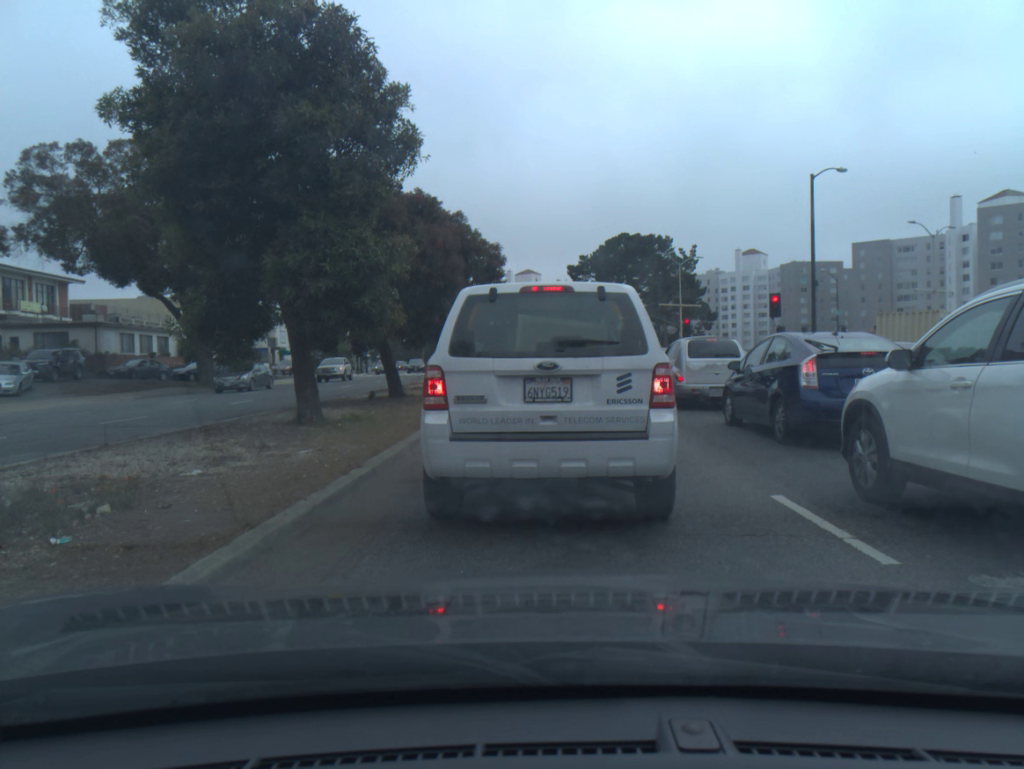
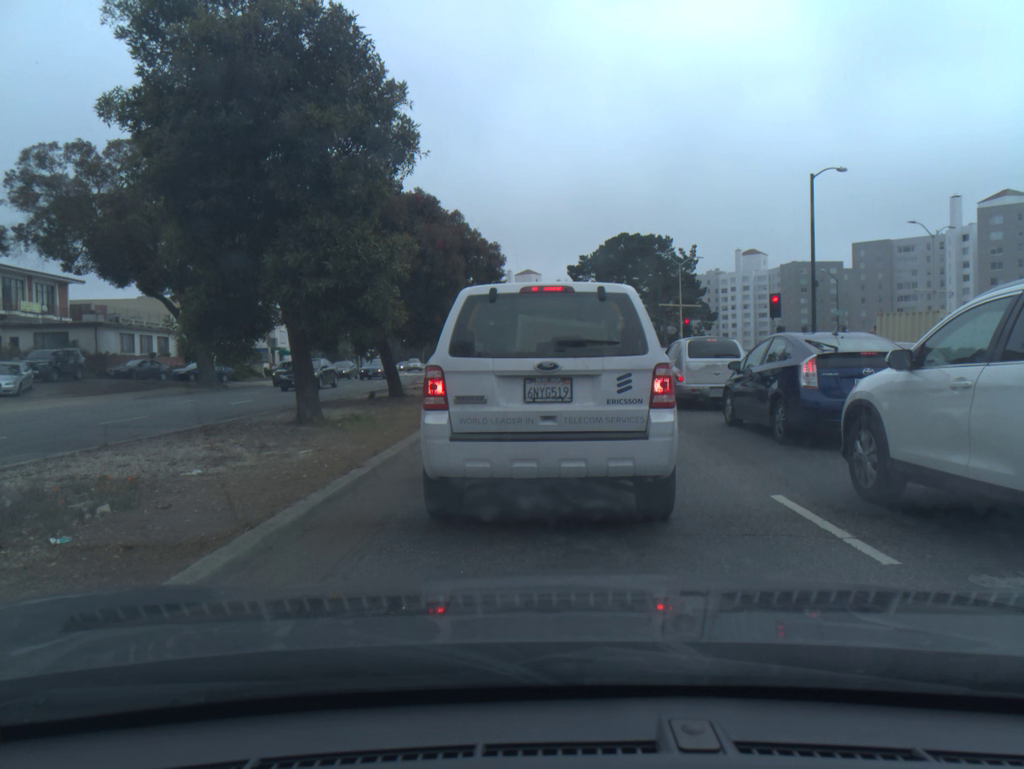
(0.0, 0.0) m; 0°
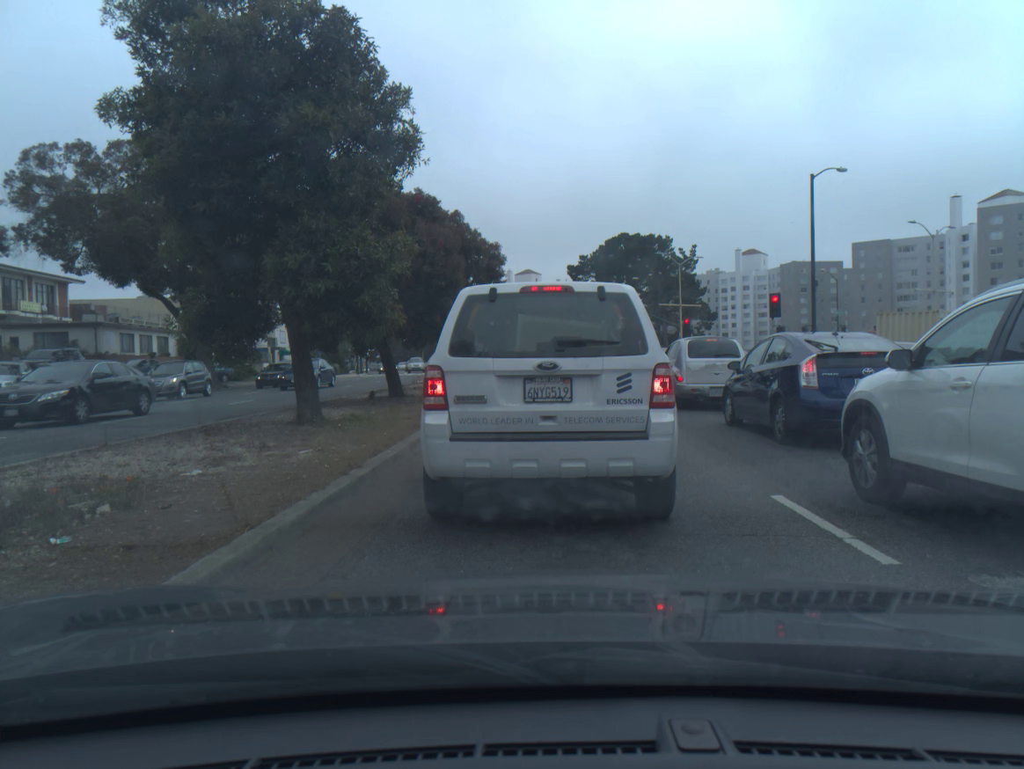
(0.0, 0.0) m; 0°
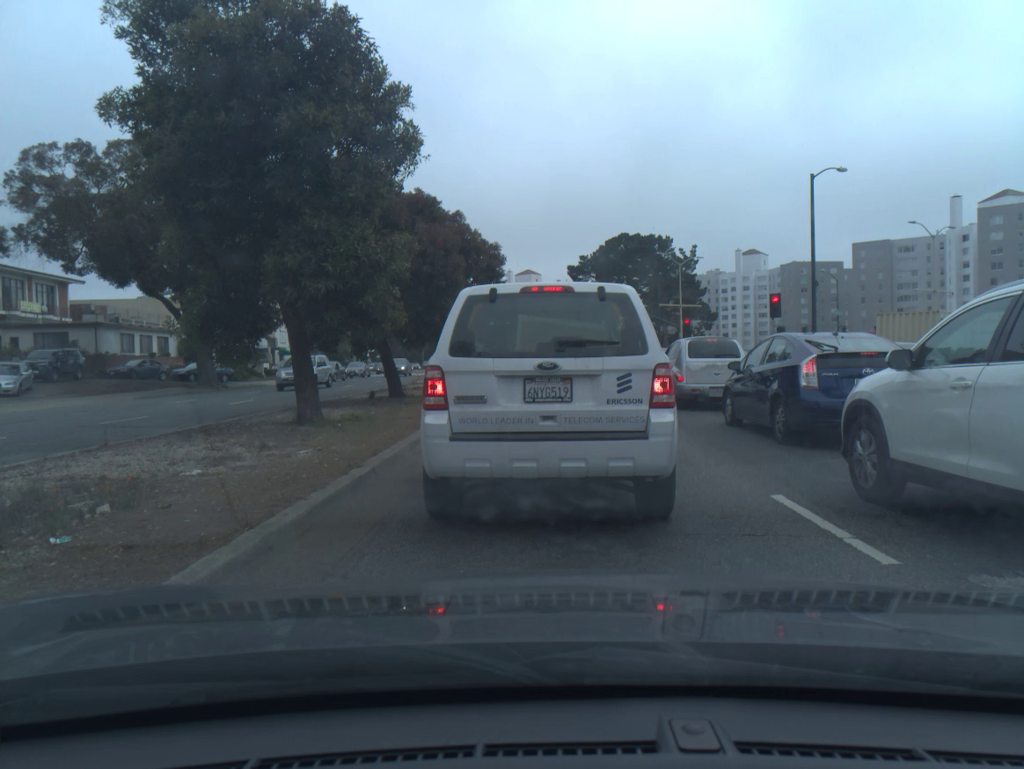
(0.0, 0.0) m; 0°
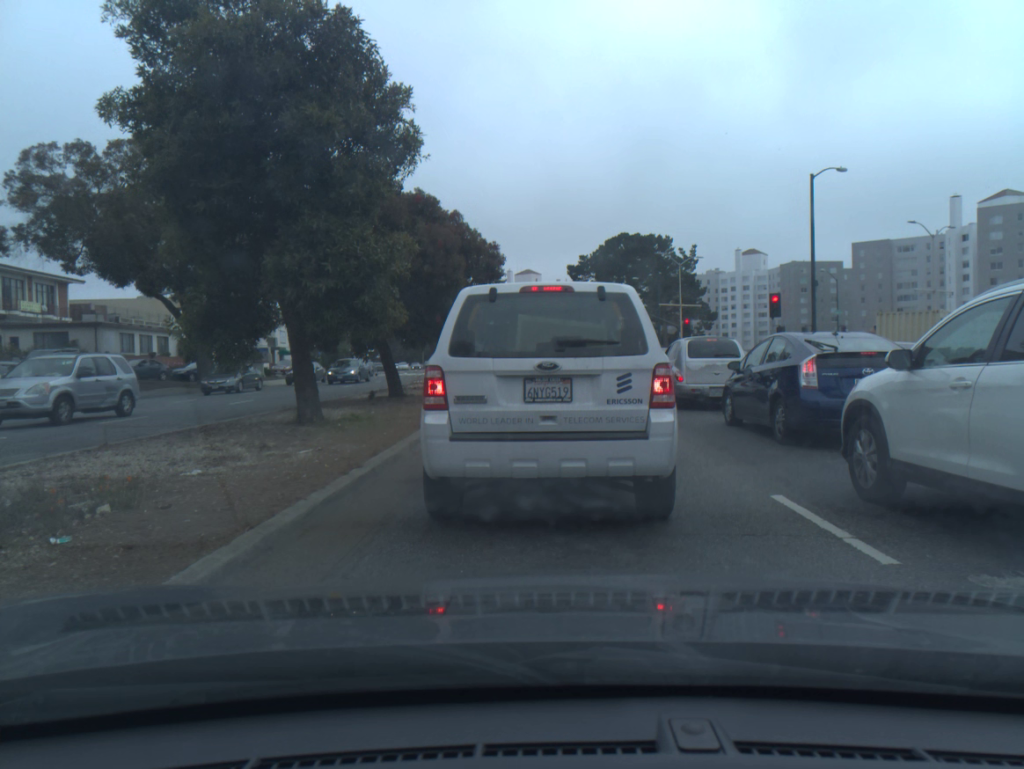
(0.0, 0.0) m; 0°
